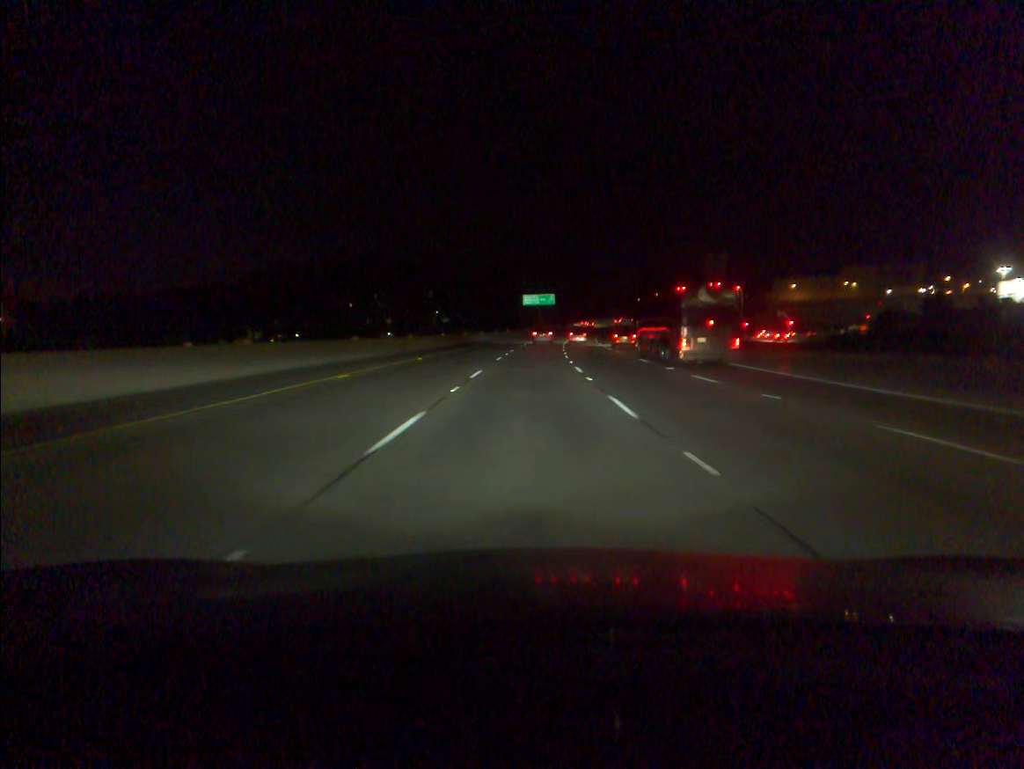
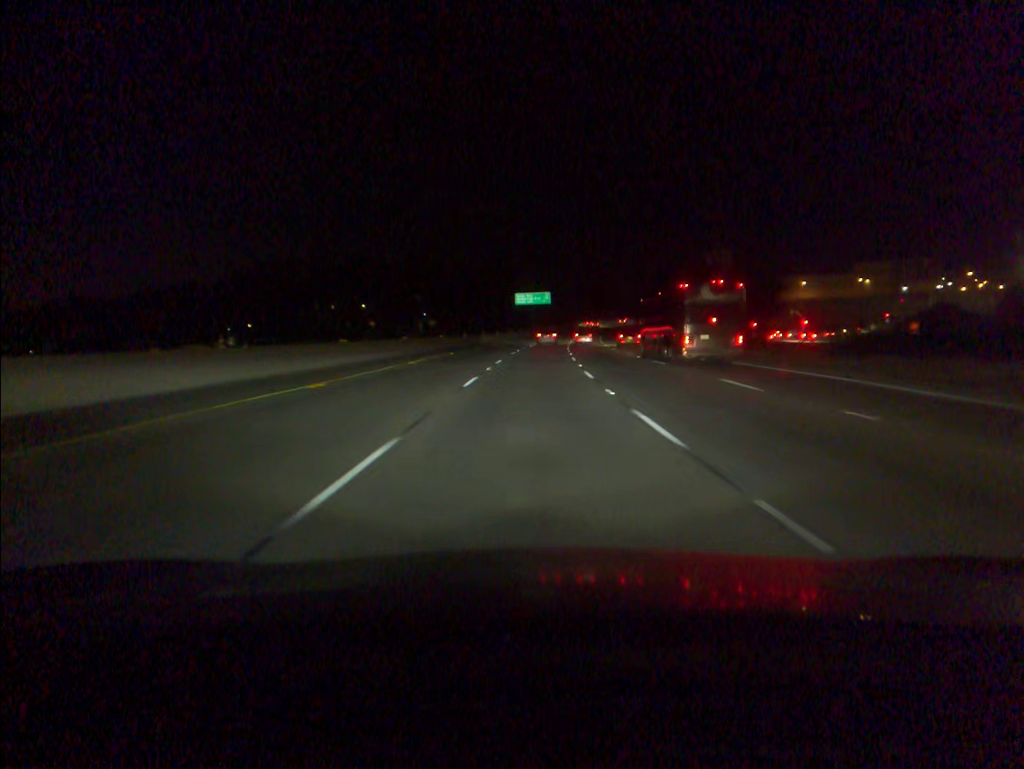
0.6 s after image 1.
(+0.1, +18.2) m; 0°
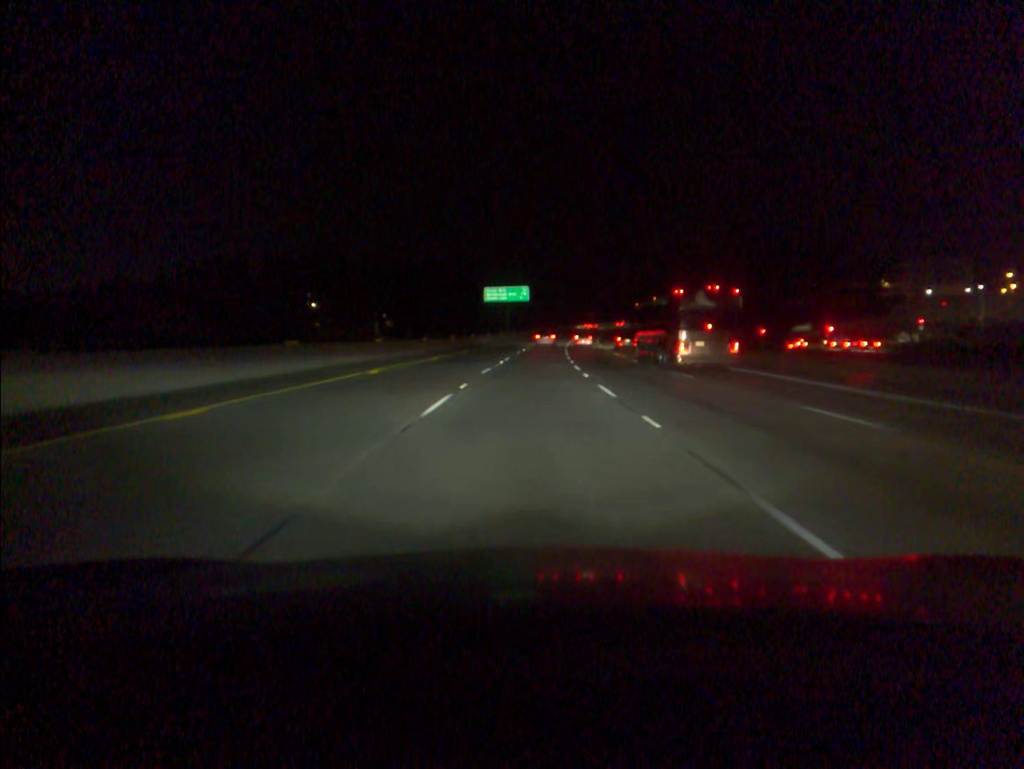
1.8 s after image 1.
(+0.6, +36.4) m; +2°
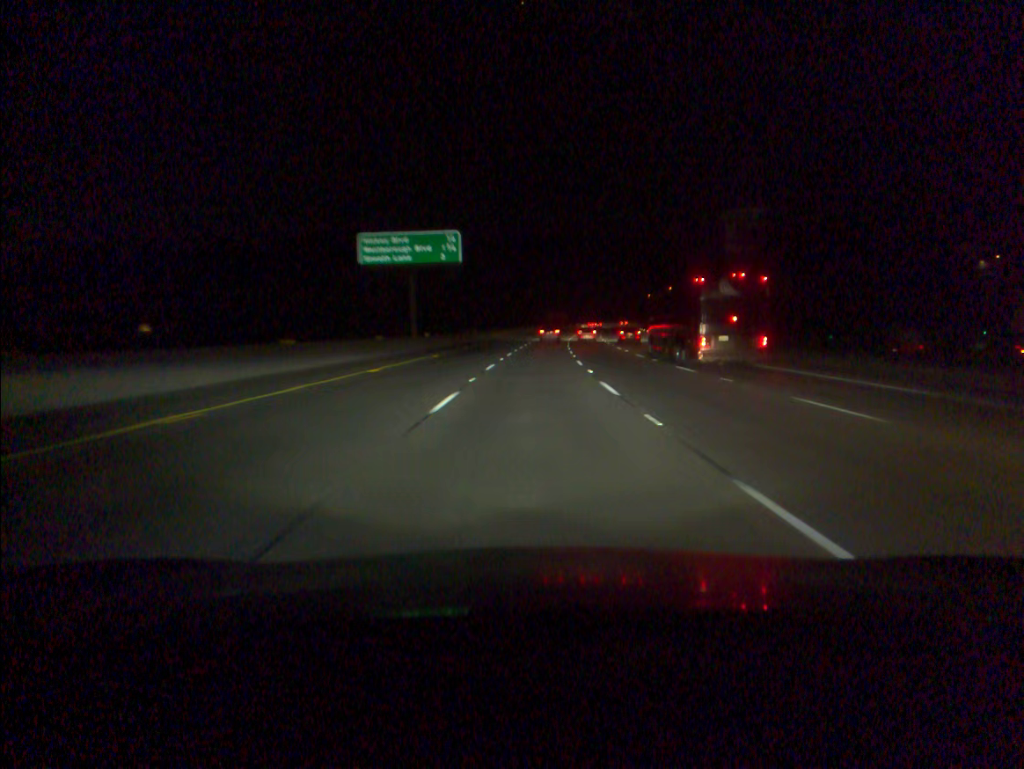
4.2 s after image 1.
(+2.3, +73.0) m; +3°
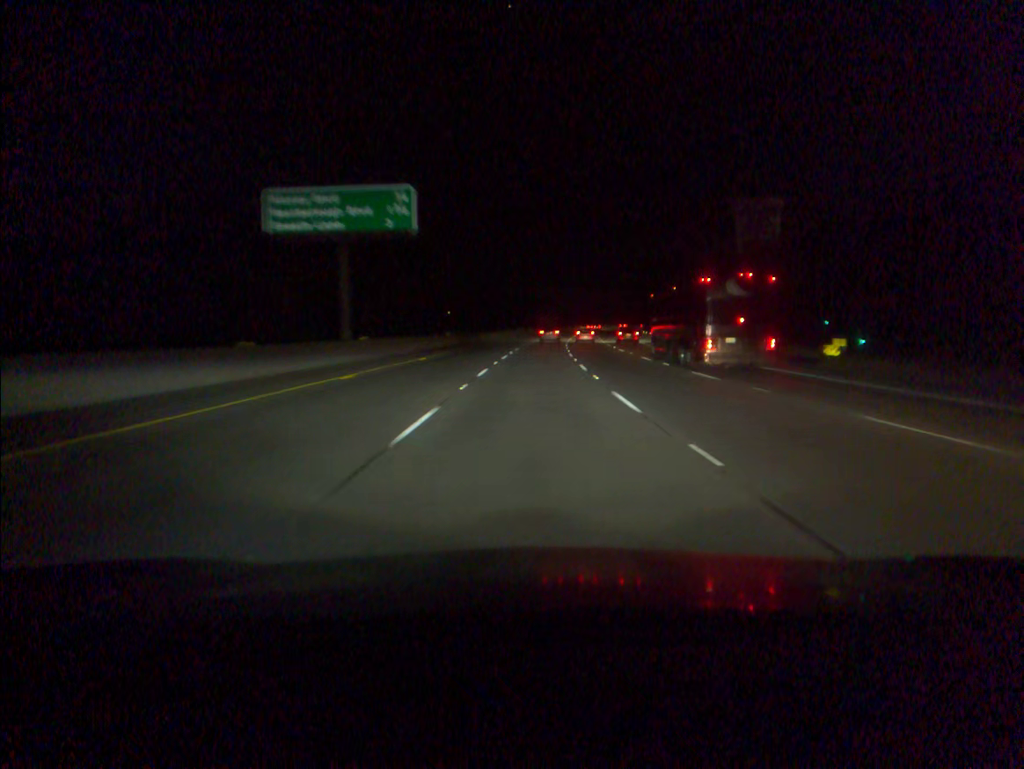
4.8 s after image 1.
(+0.2, +18.2) m; +1°
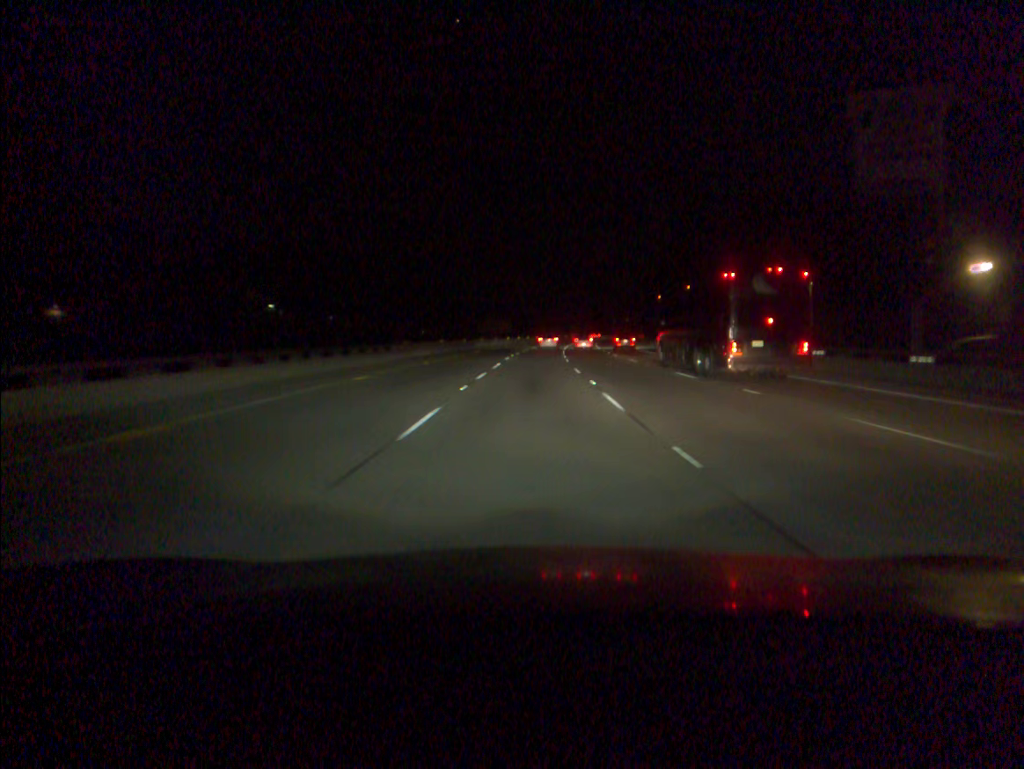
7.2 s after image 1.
(+2.3, +72.3) m; +4°
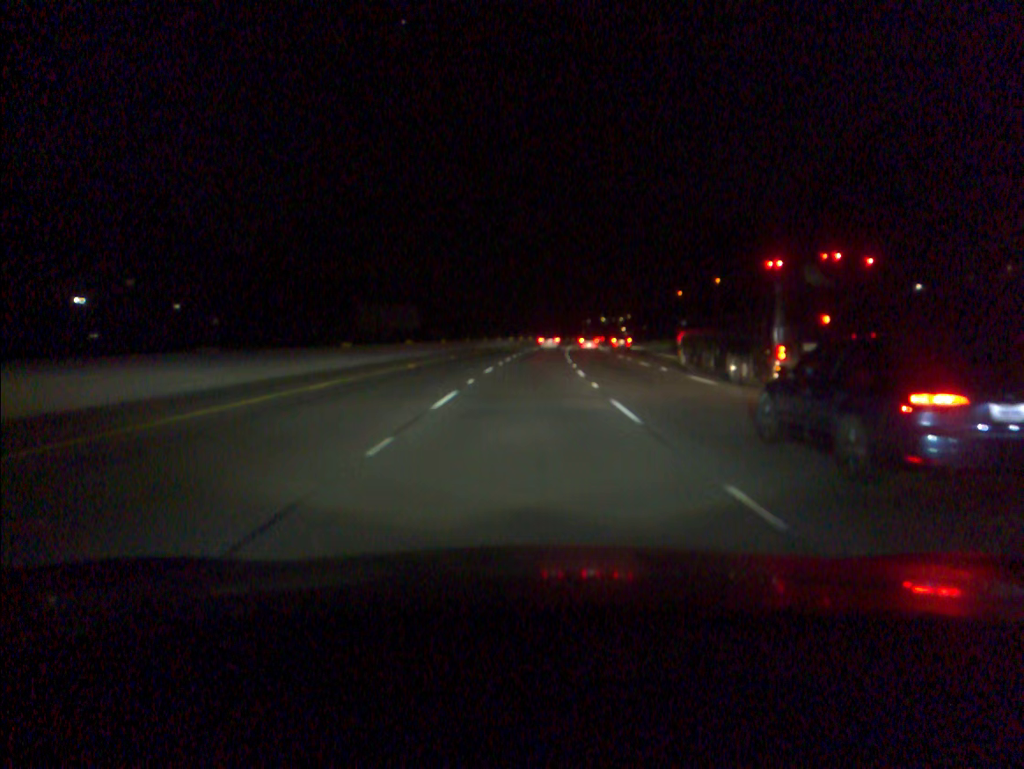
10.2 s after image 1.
(+3.1, +89.7) m; +4°
